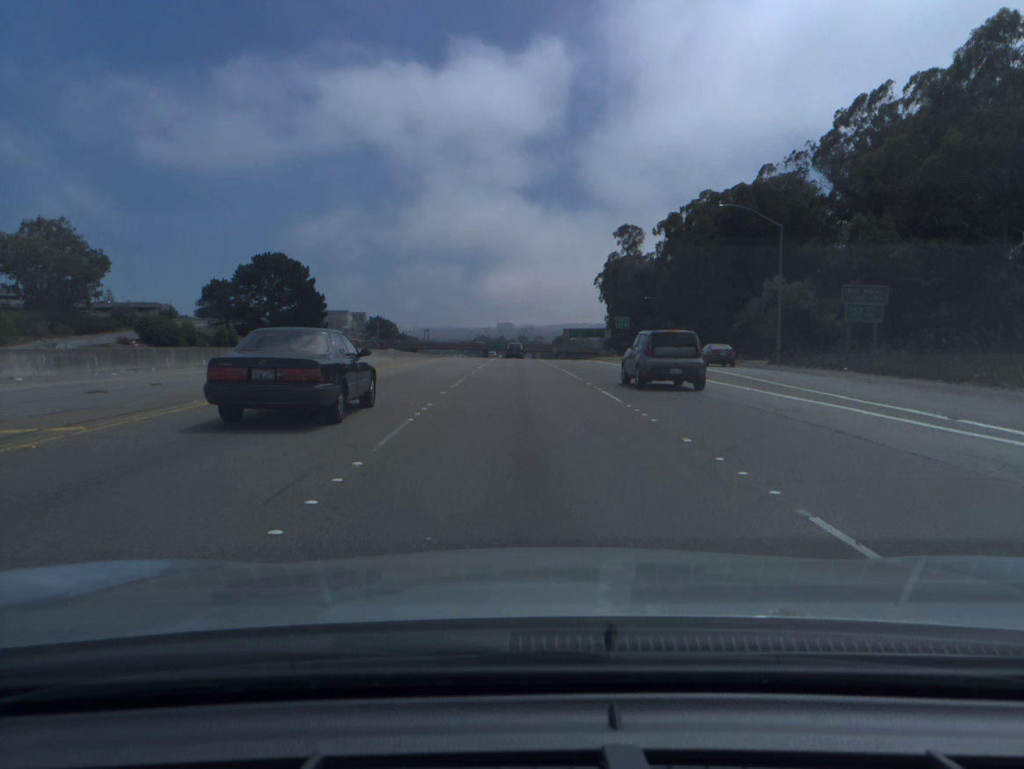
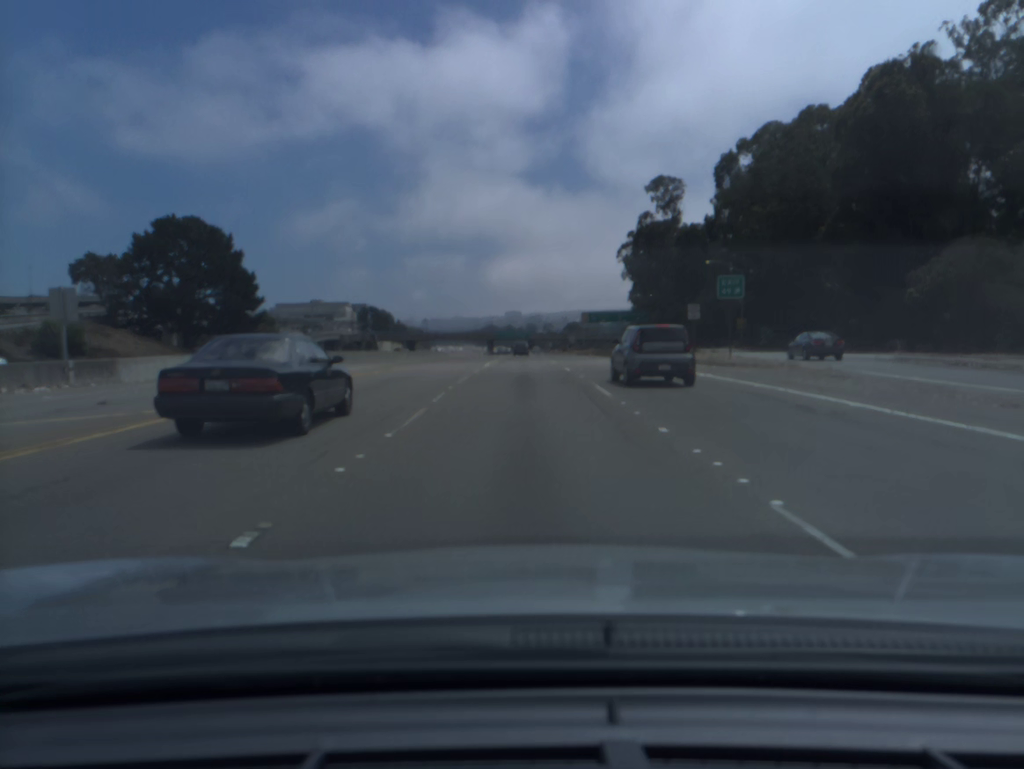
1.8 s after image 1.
(-0.4, +42.2) m; -1°
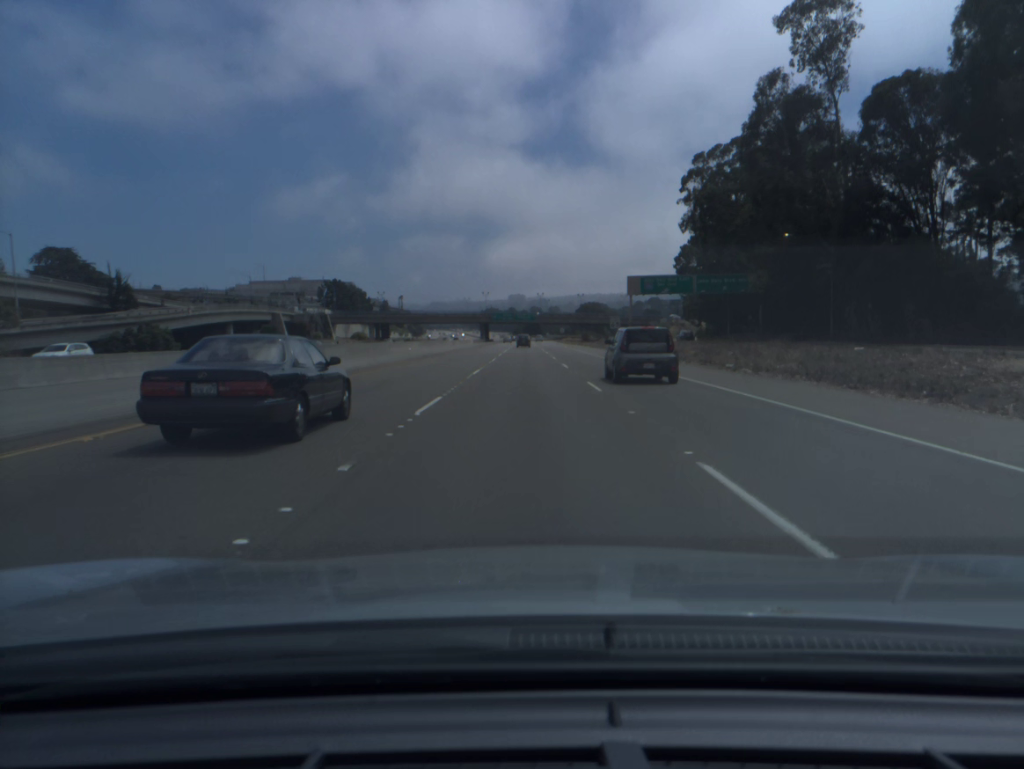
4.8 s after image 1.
(-0.3, +70.6) m; 0°
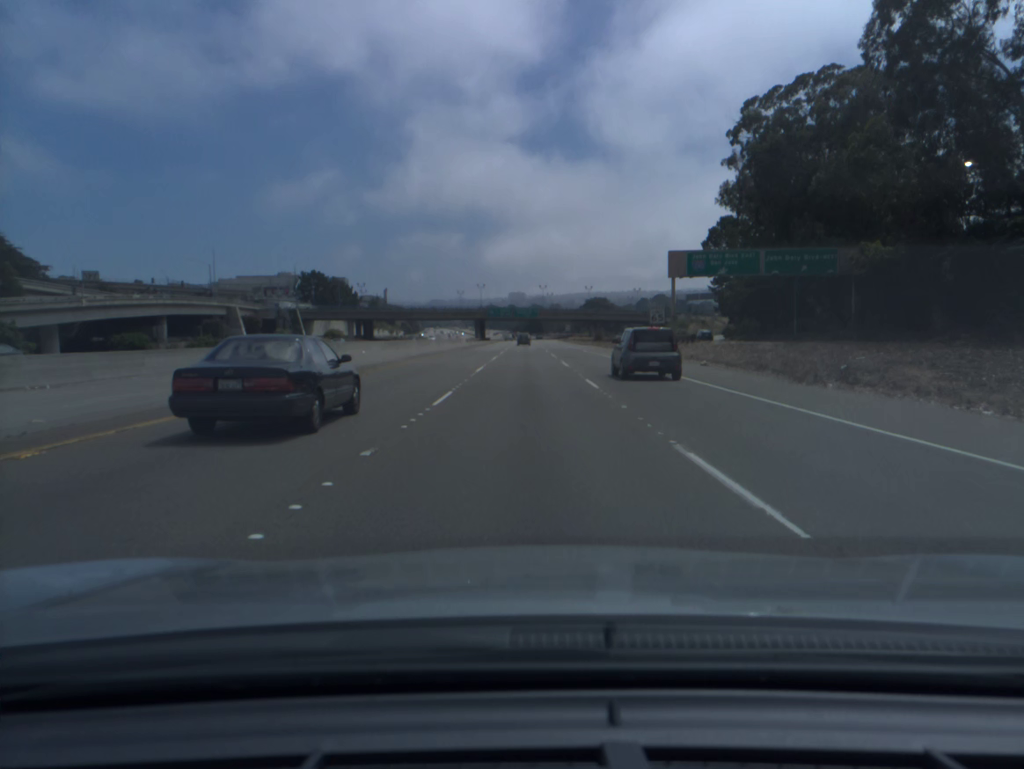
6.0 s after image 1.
(0.0, +28.4) m; 0°
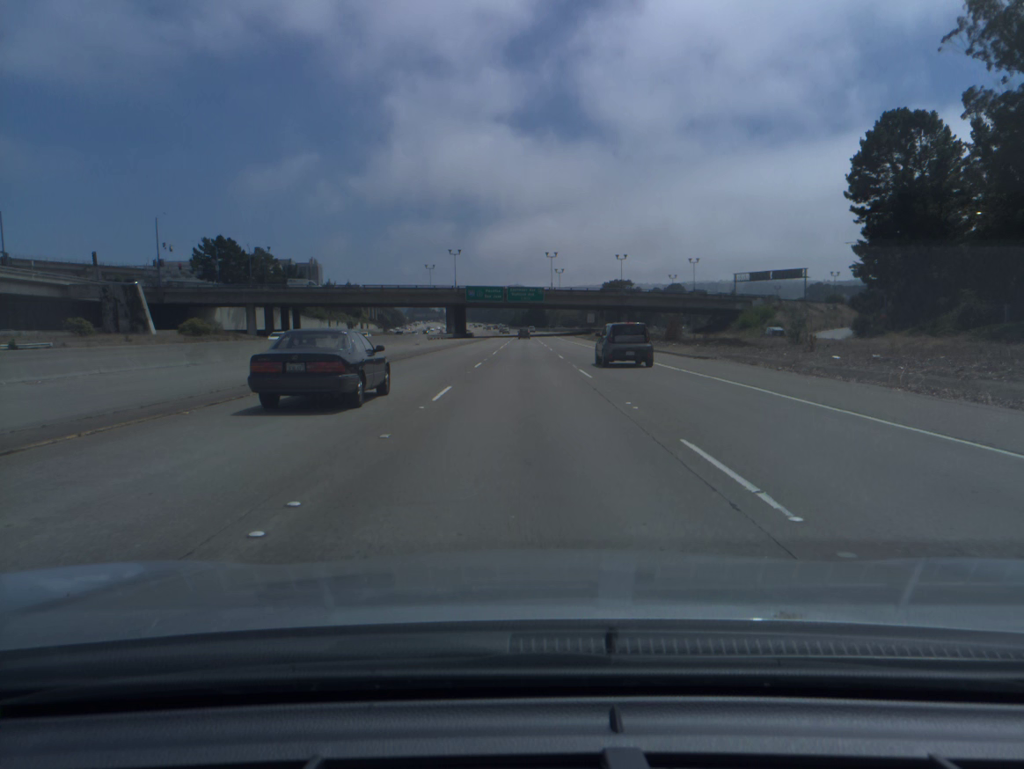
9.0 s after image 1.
(+0.1, +73.6) m; 0°
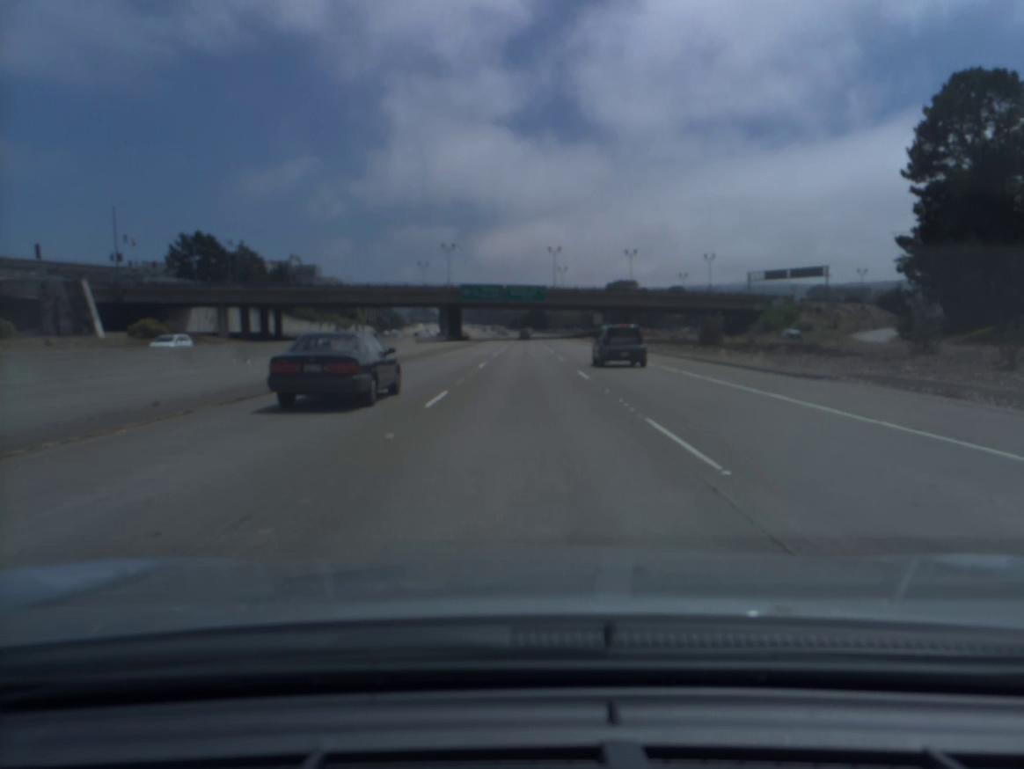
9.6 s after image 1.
(0.0, +15.0) m; 0°
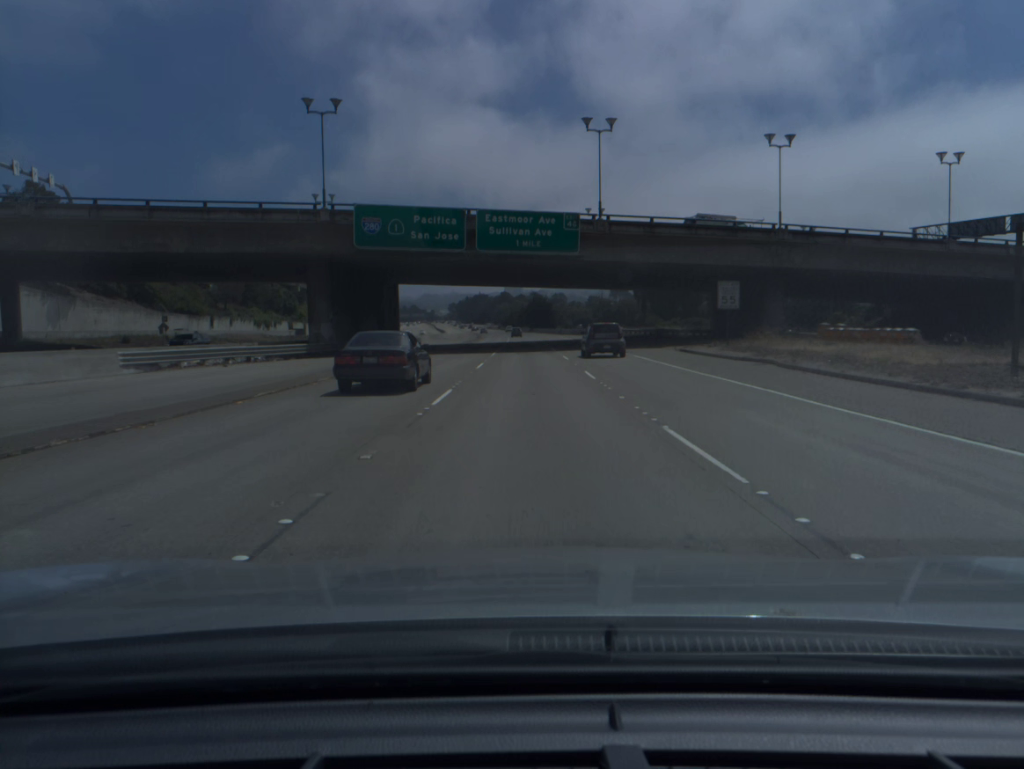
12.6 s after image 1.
(0.0, +74.9) m; 0°
